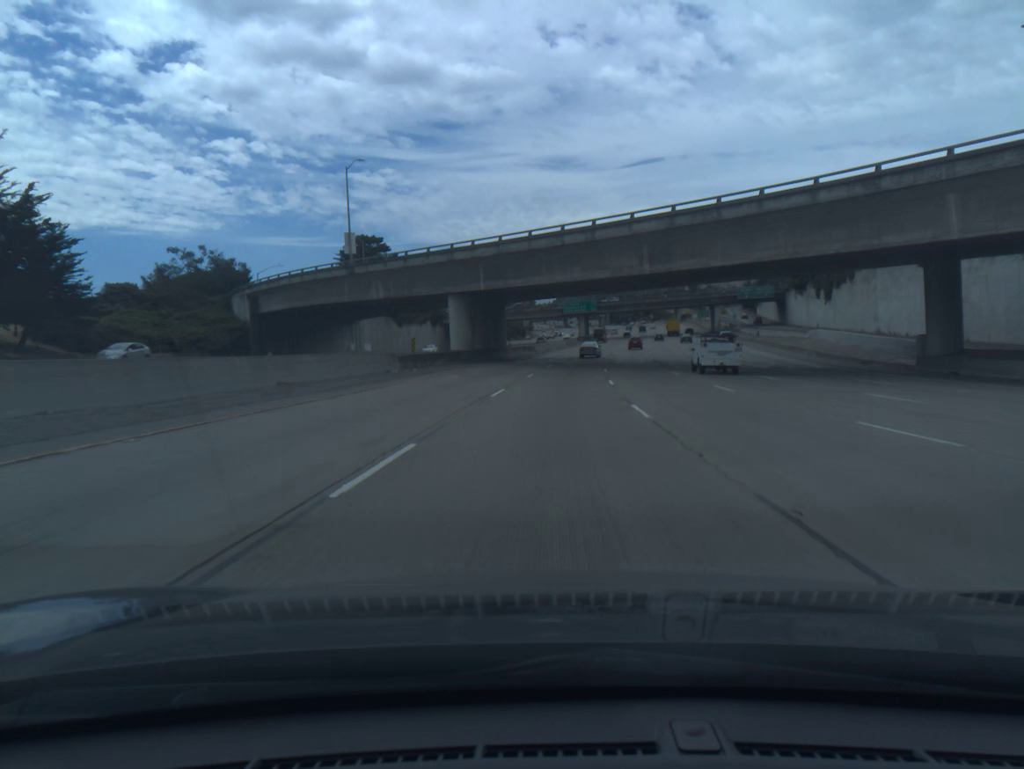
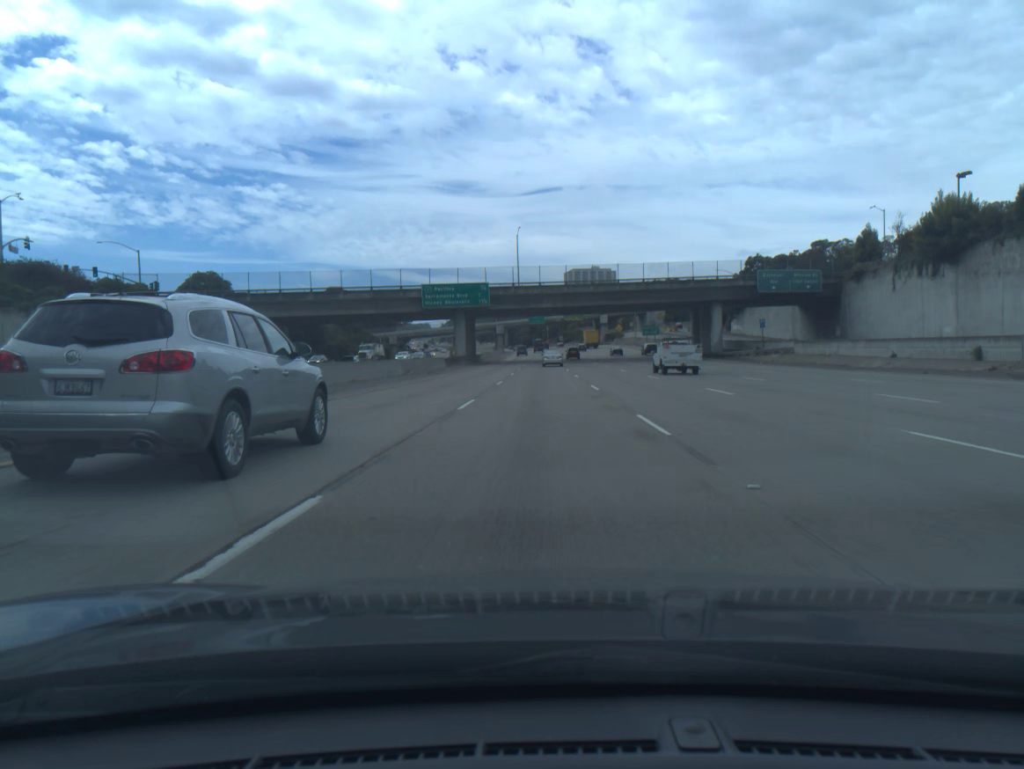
(+6.8, +90.5) m; +8°
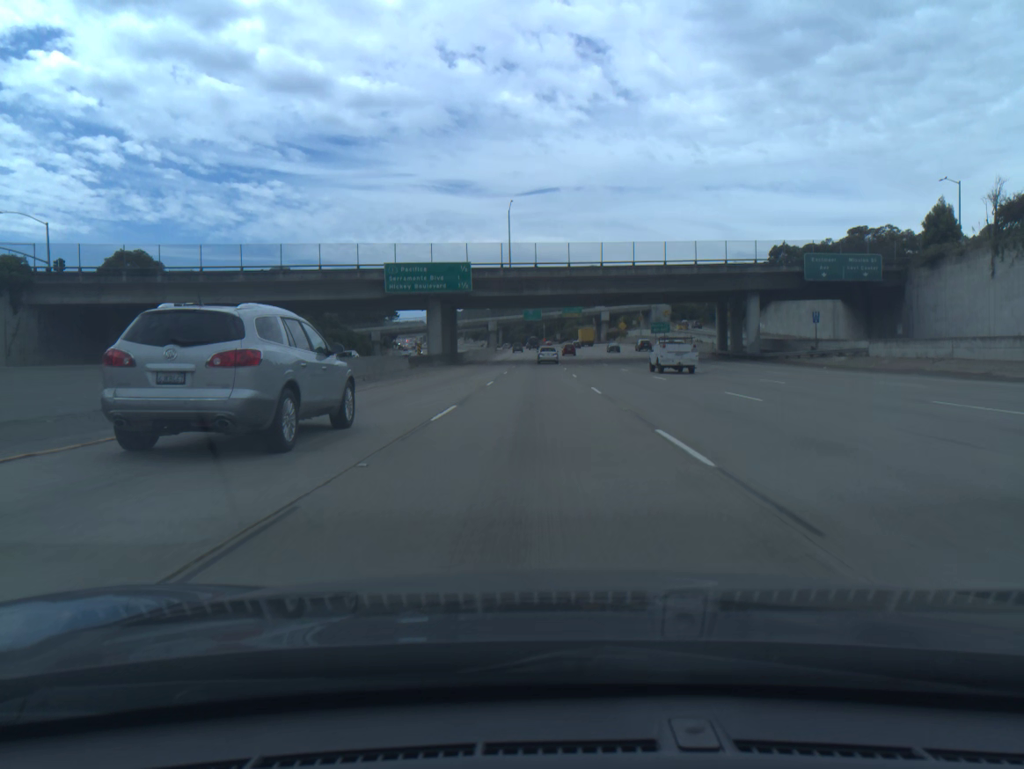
(+0.1, +18.1) m; 0°
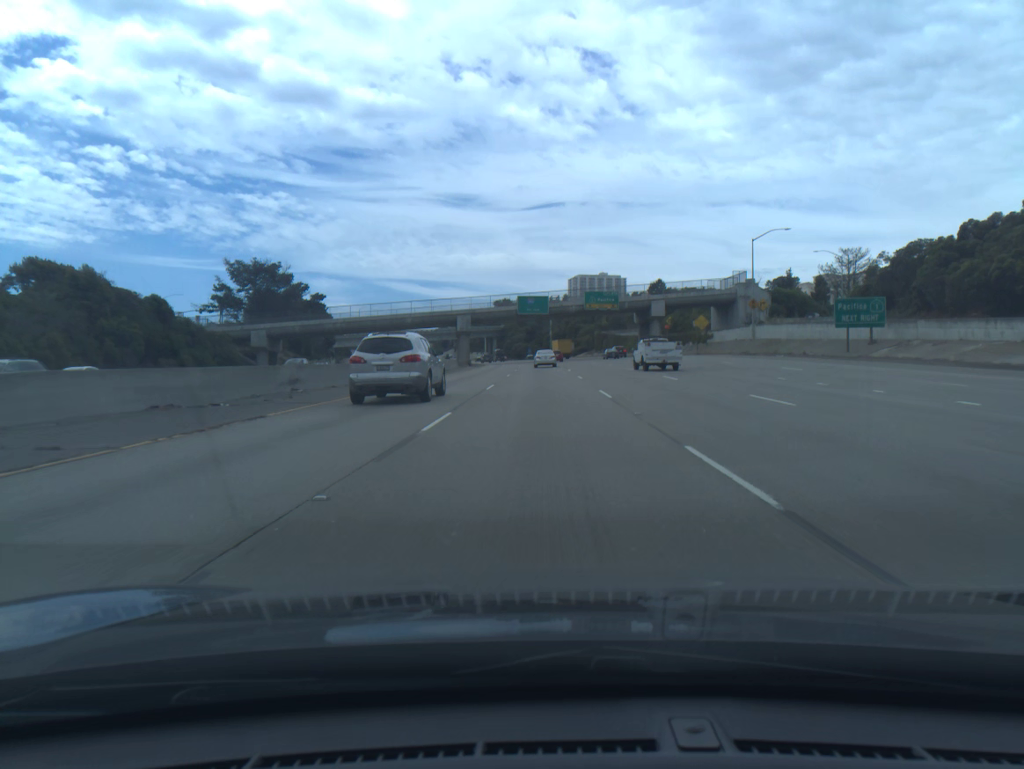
(-0.3, +89.7) m; 0°
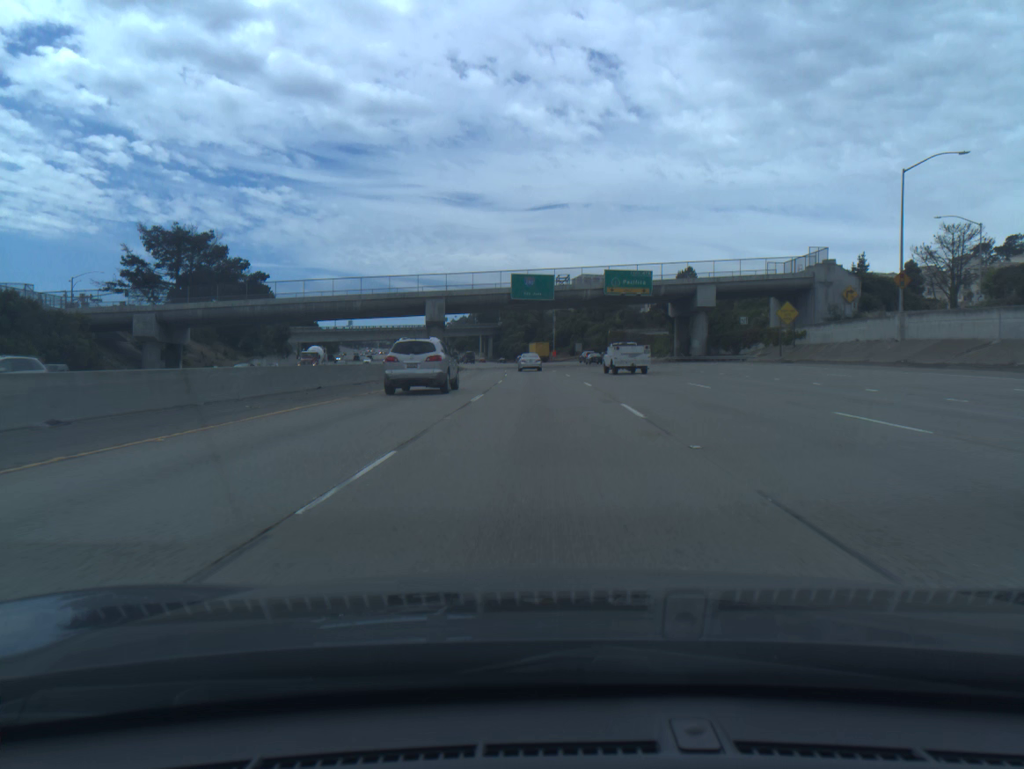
(0.0, +35.4) m; 0°
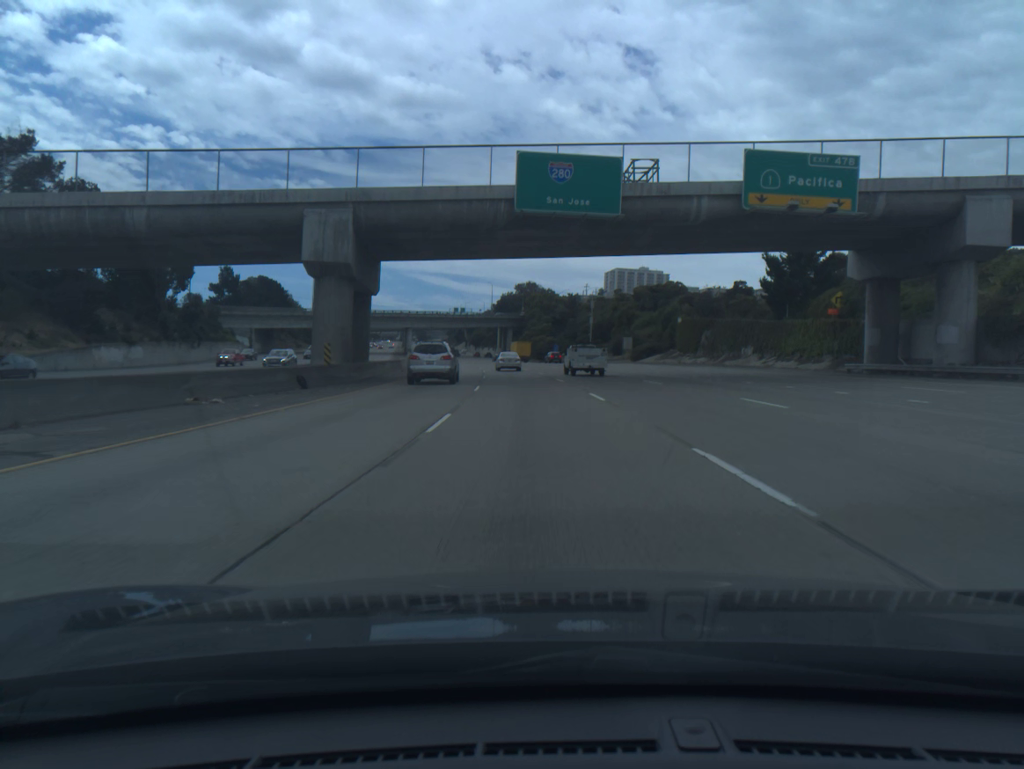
(-0.6, +52.4) m; -2°
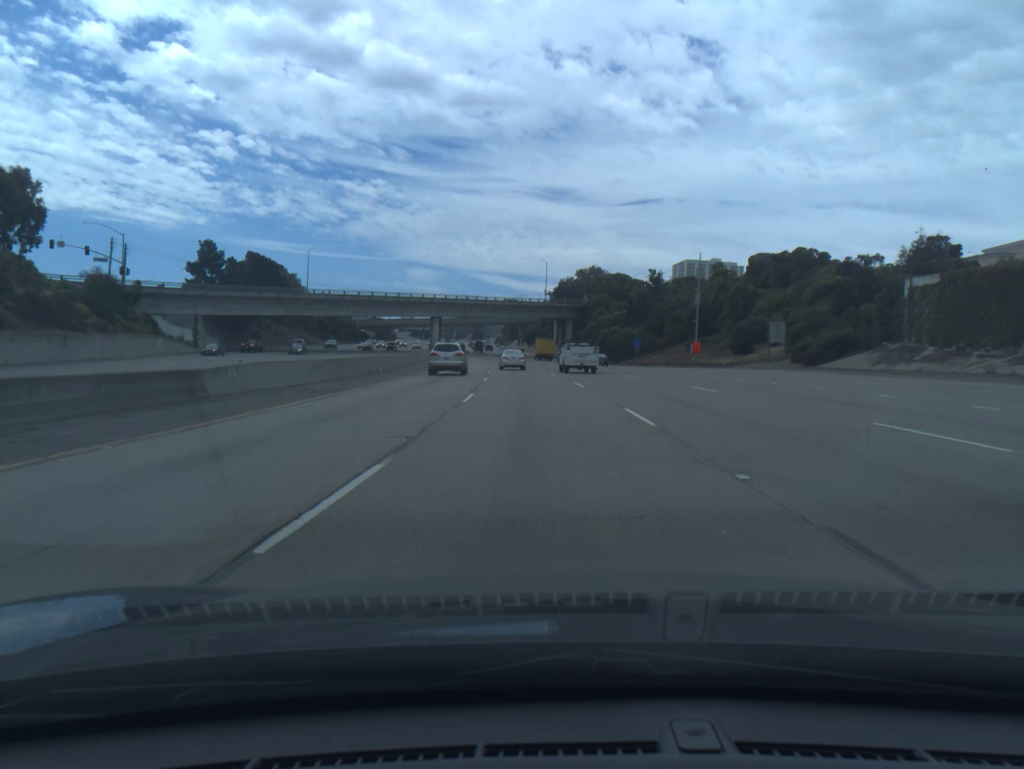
(-1.8, +51.4) m; -4°
